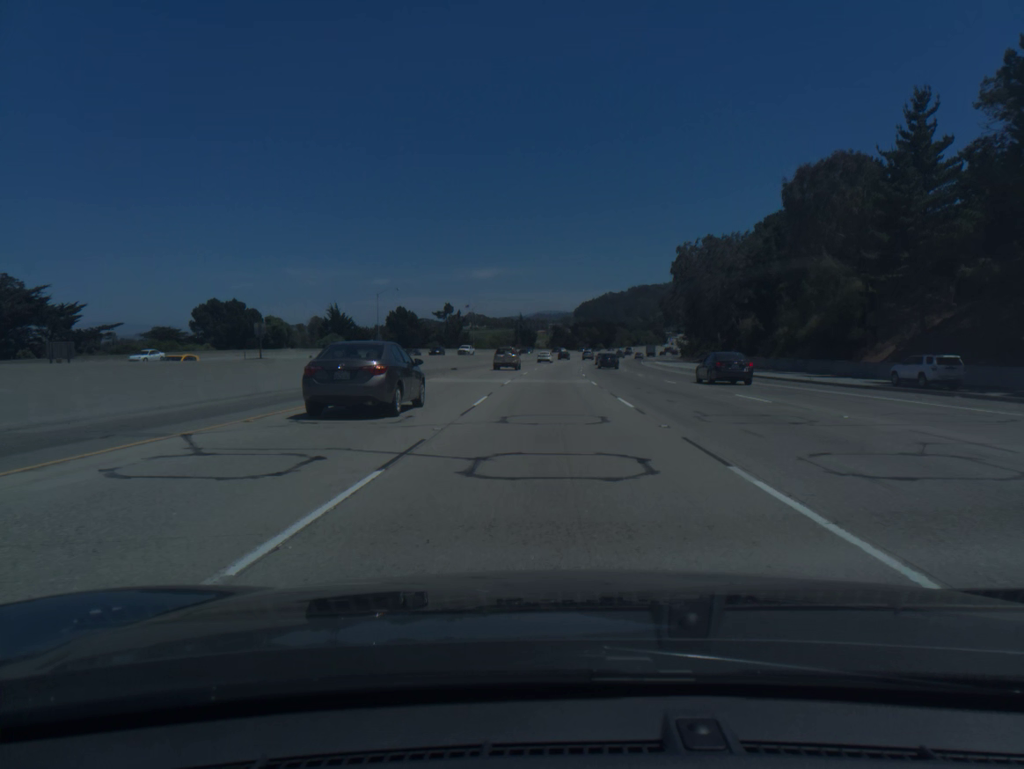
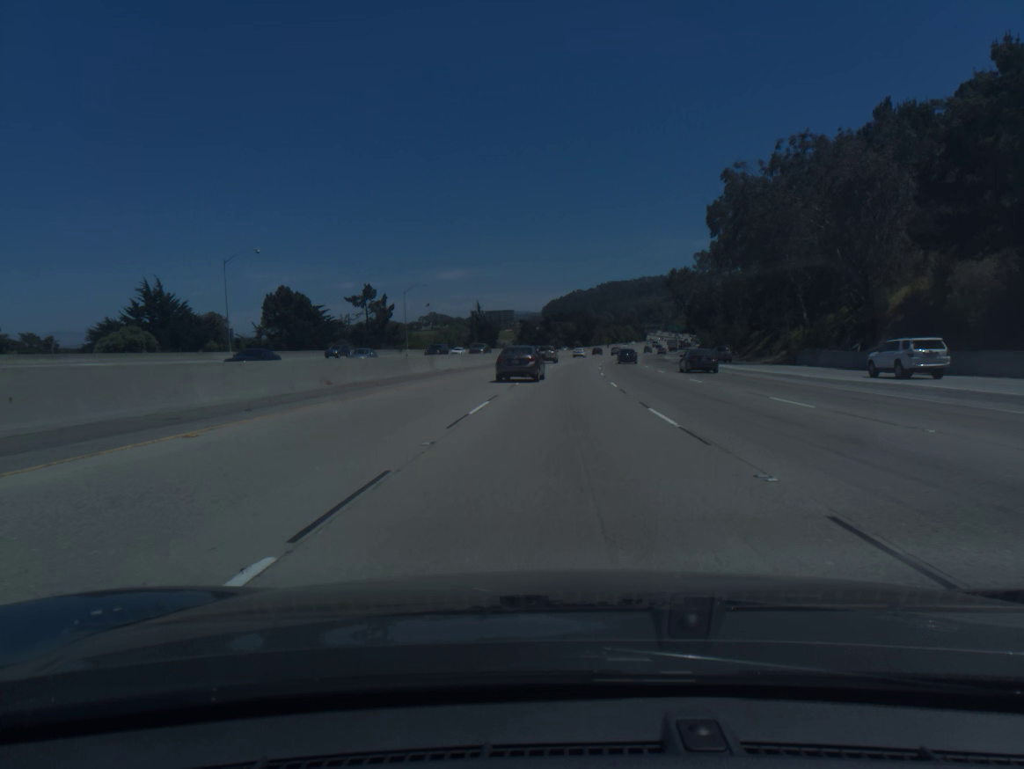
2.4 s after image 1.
(+0.5, +61.4) m; +2°
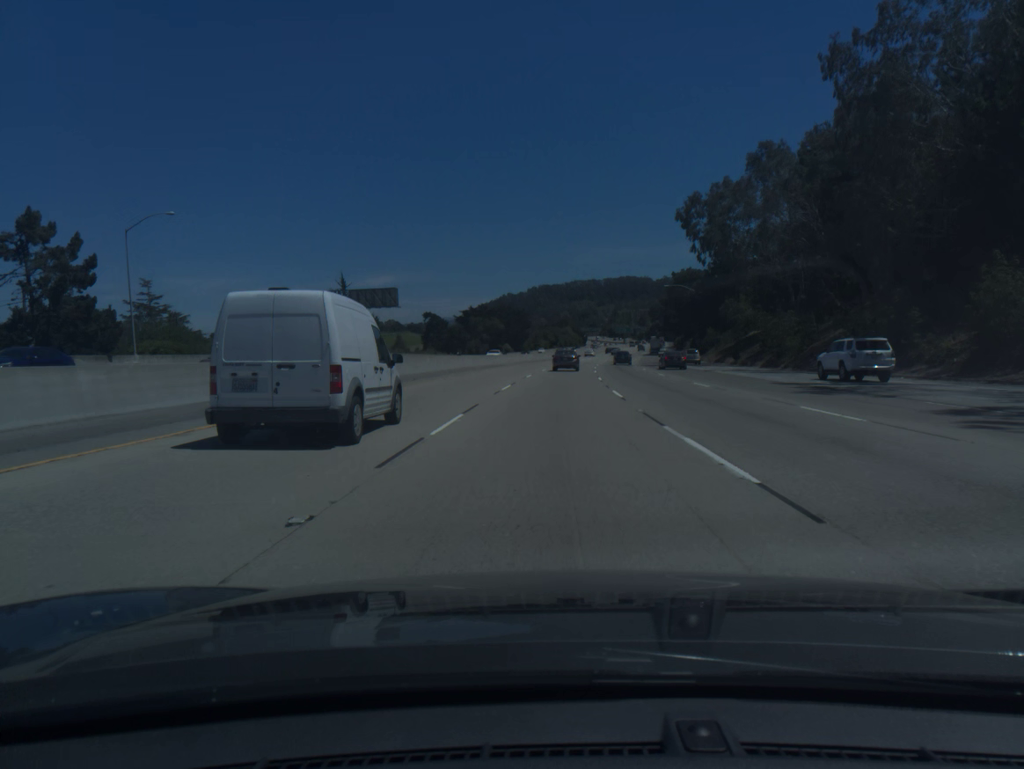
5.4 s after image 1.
(+3.8, +76.6) m; +5°
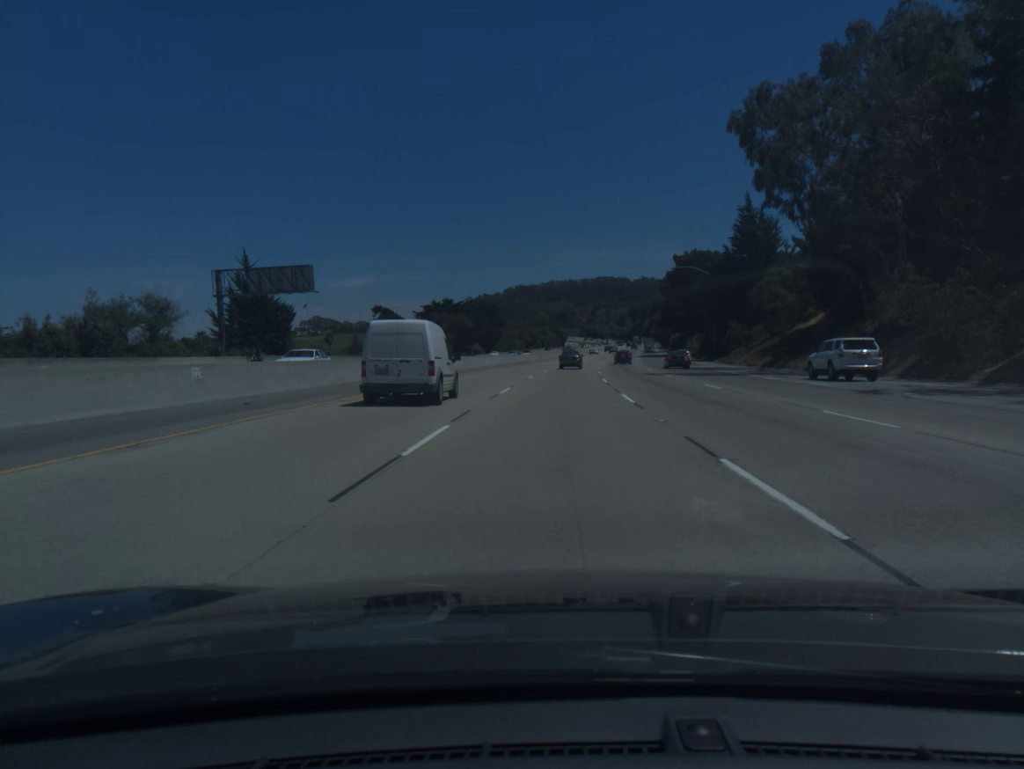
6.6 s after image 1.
(+0.4, +30.8) m; +2°
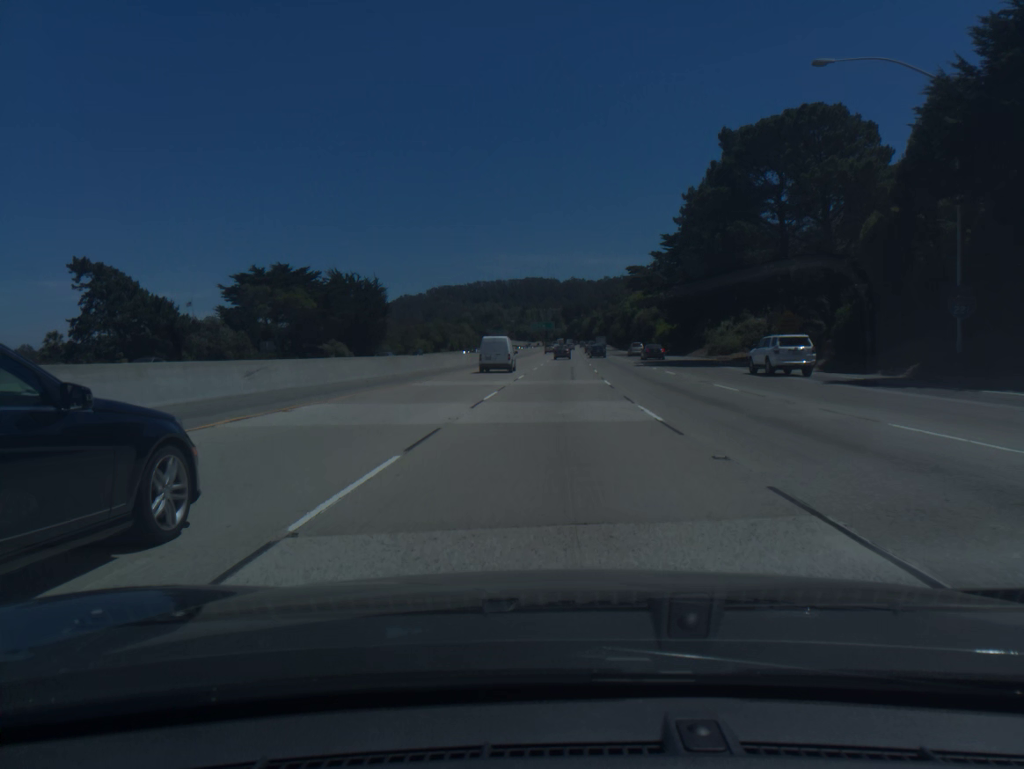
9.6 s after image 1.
(+3.3, +76.8) m; +5°
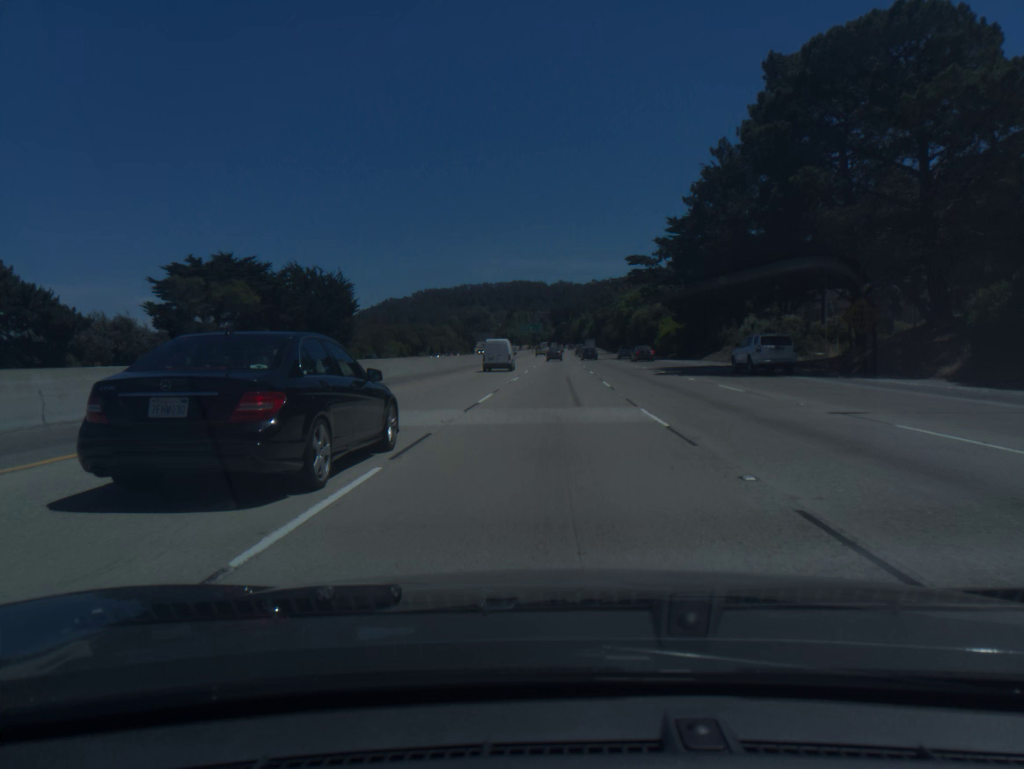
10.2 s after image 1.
(+0.1, +15.4) m; +1°
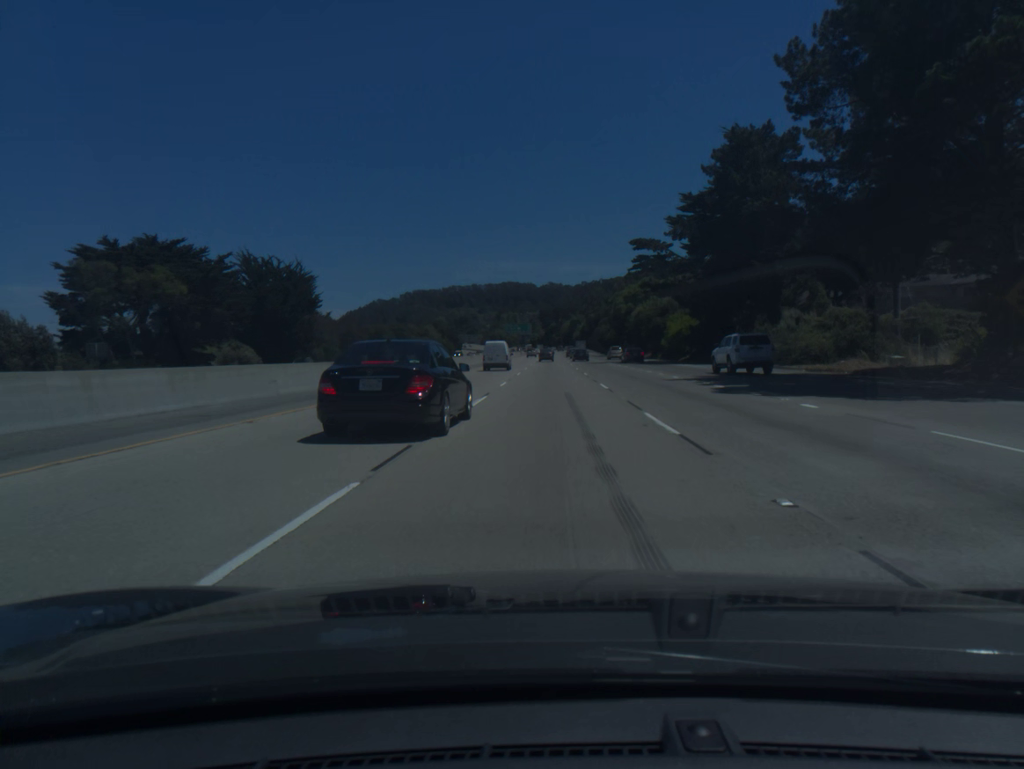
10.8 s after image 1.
(+0.1, +15.4) m; +1°
